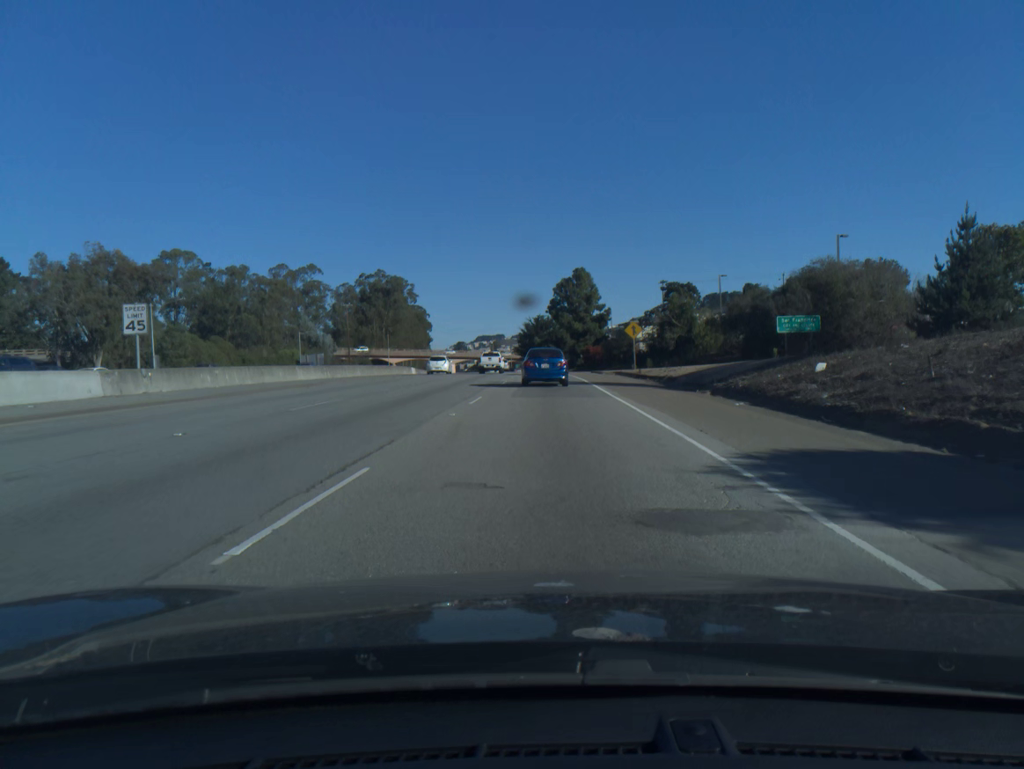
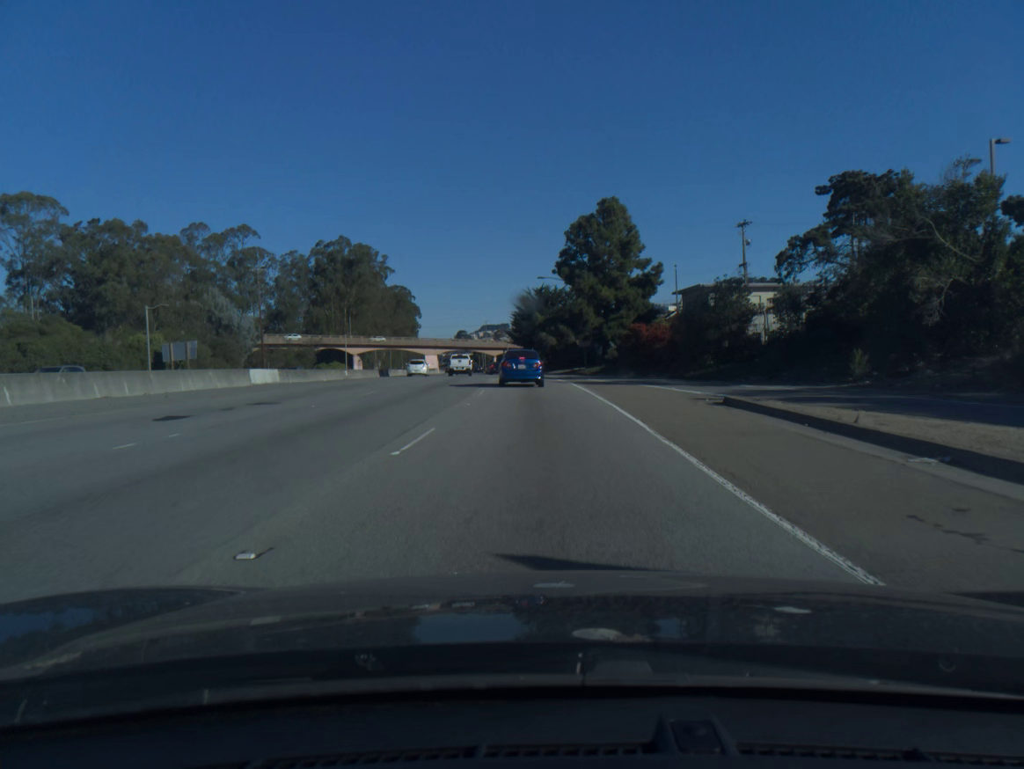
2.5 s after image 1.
(+0.2, +53.5) m; 0°
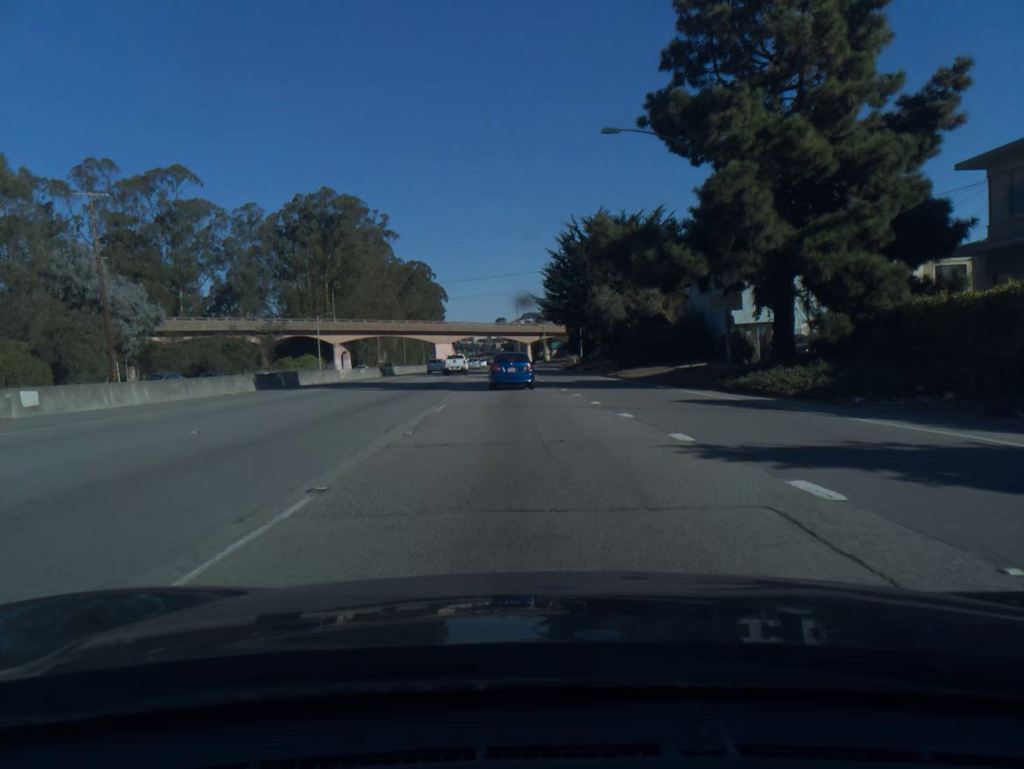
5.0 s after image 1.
(-1.1, +50.0) m; -3°
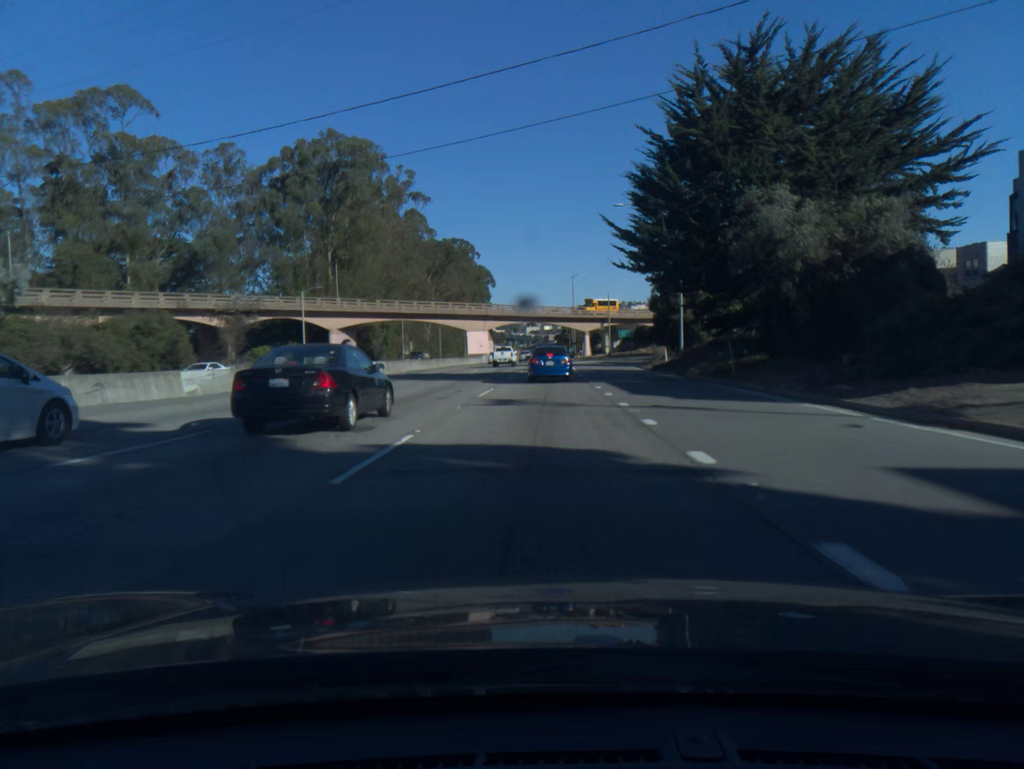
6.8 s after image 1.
(-1.2, +33.9) m; -4°
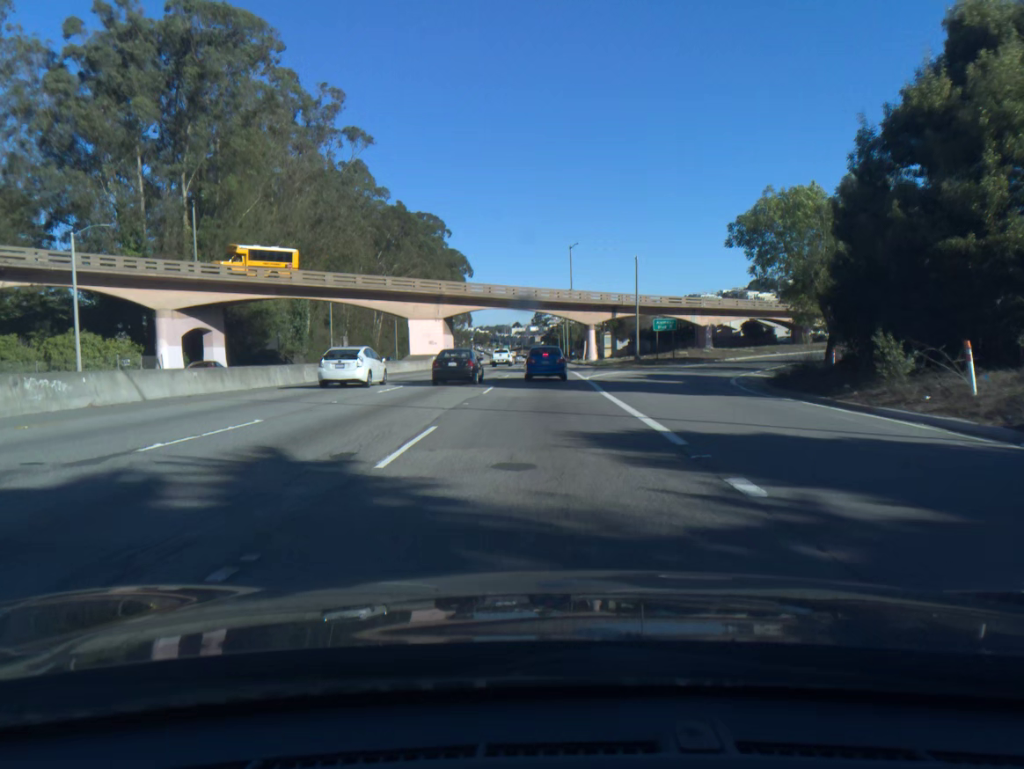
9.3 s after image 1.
(+0.3, +42.7) m; +1°
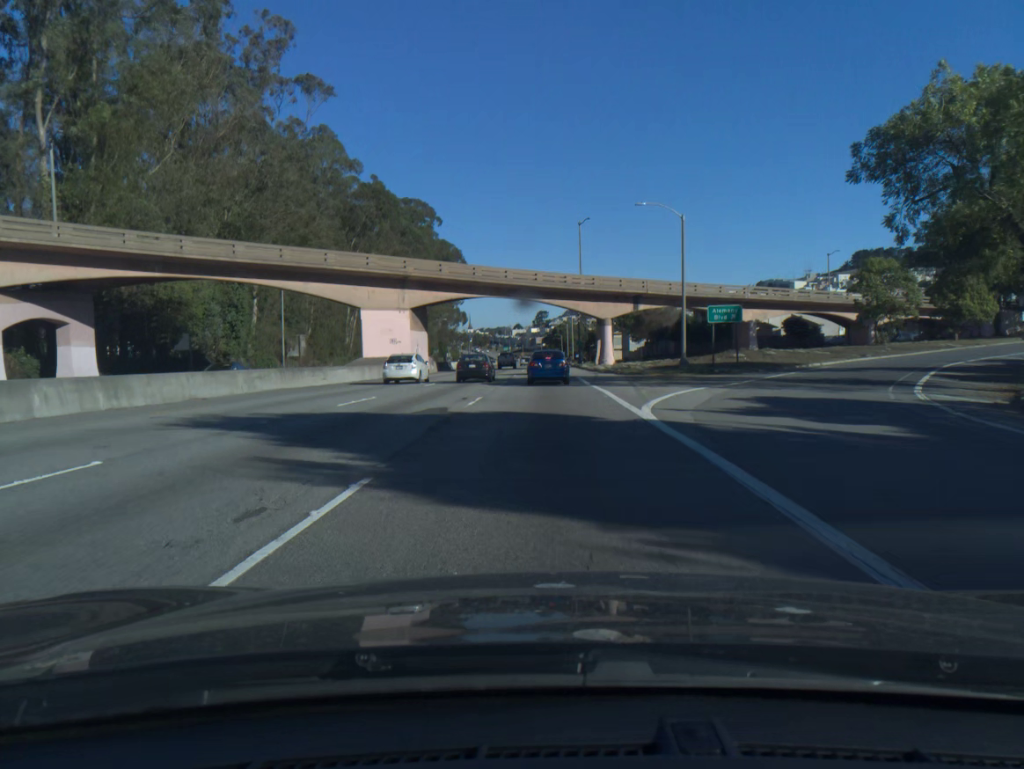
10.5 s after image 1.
(0.0, +19.9) m; 0°
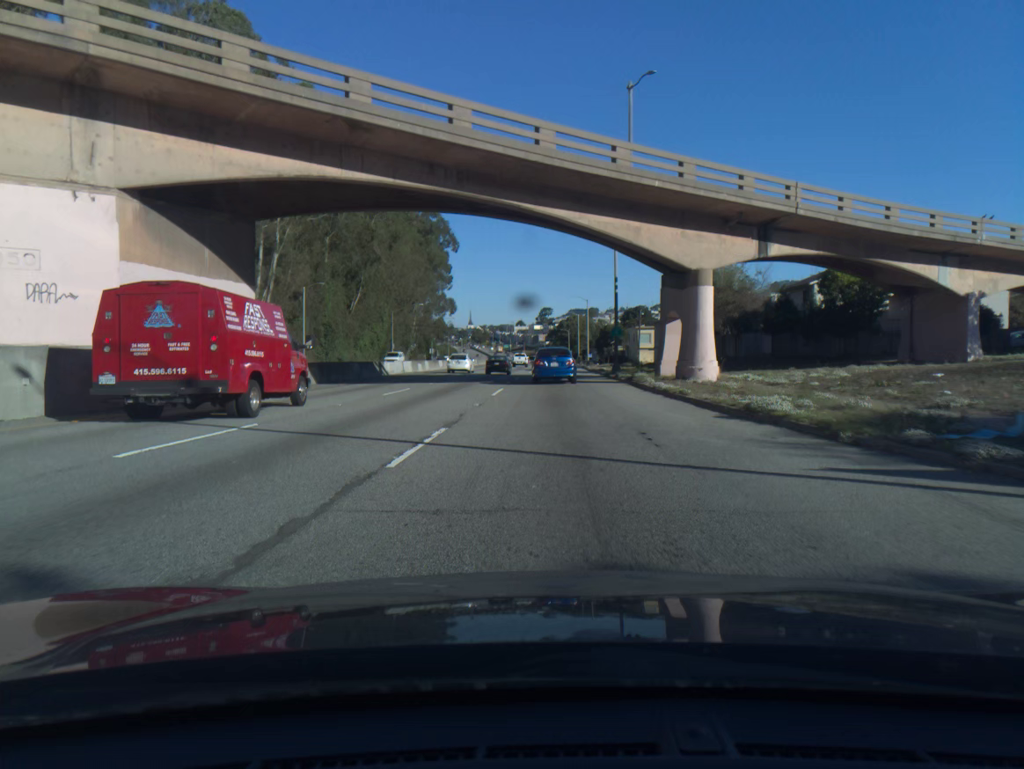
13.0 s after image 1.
(-0.2, +39.9) m; 0°
